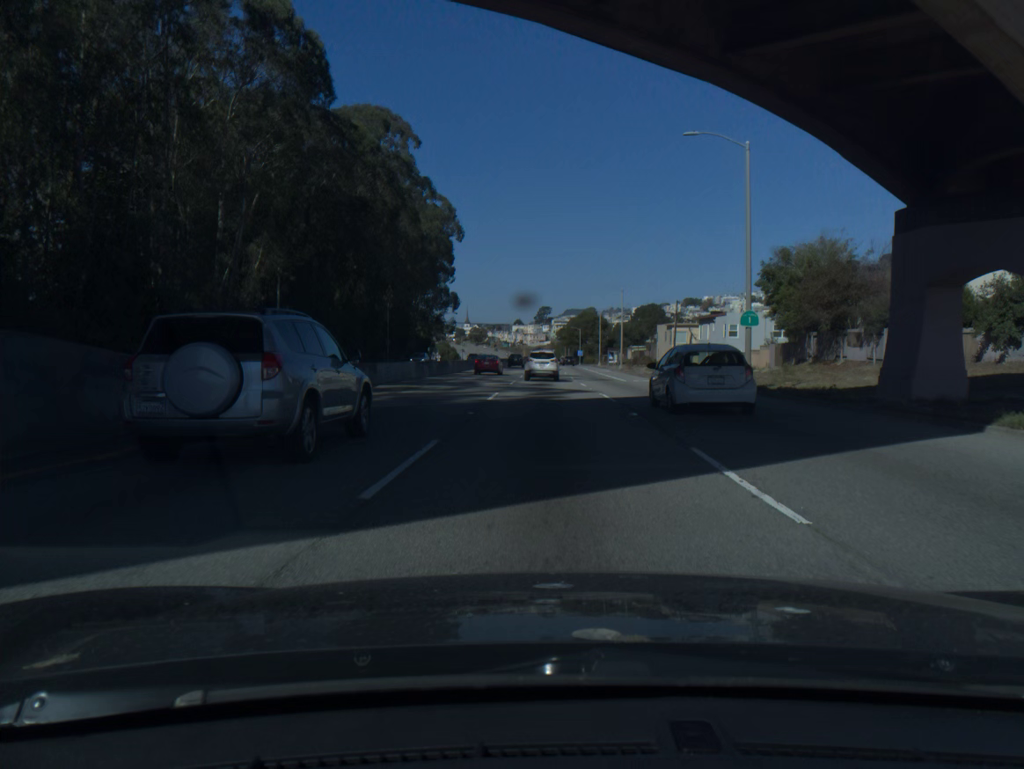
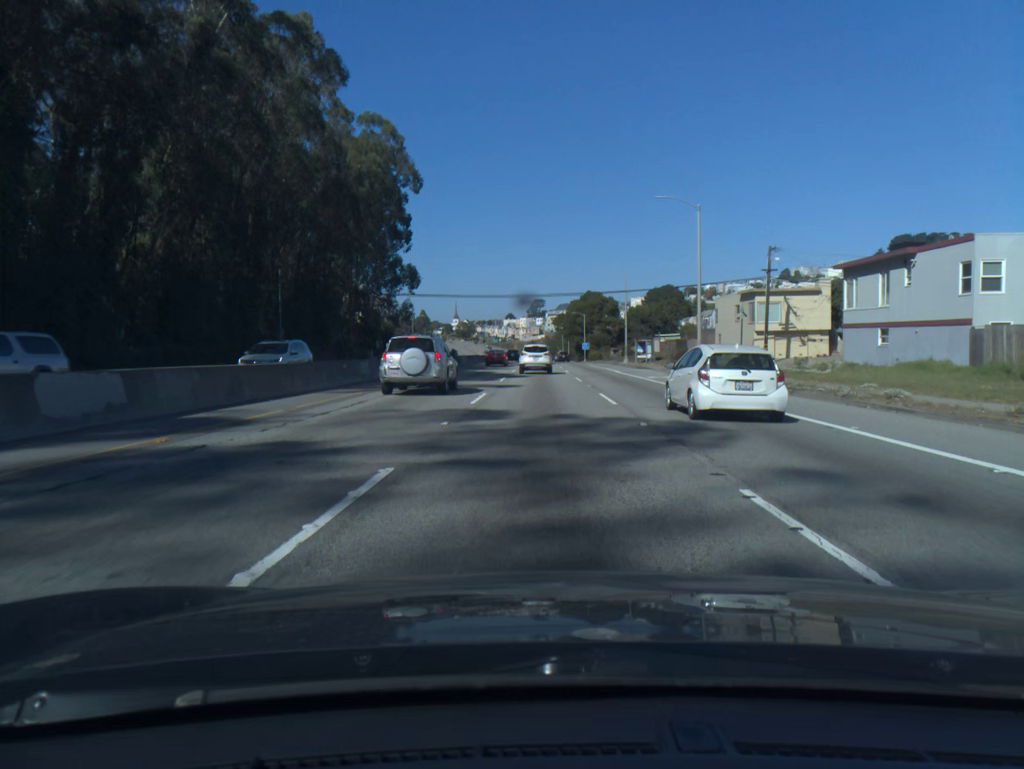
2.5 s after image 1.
(+0.3, +46.9) m; +1°
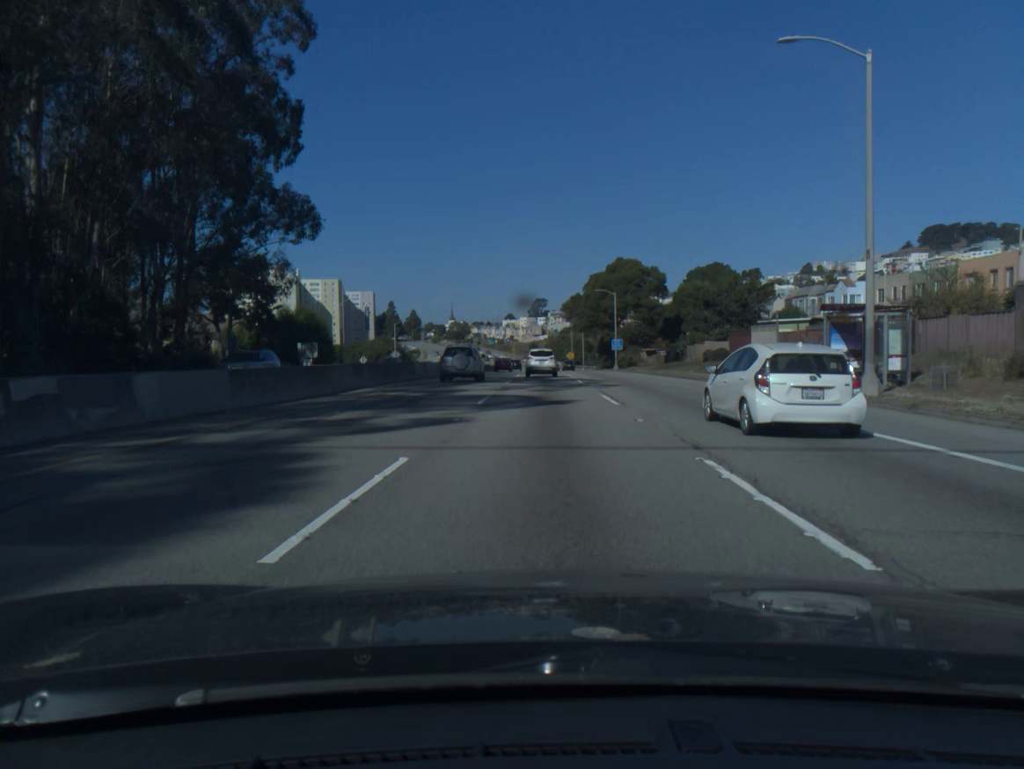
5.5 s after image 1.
(-0.2, +58.3) m; 0°
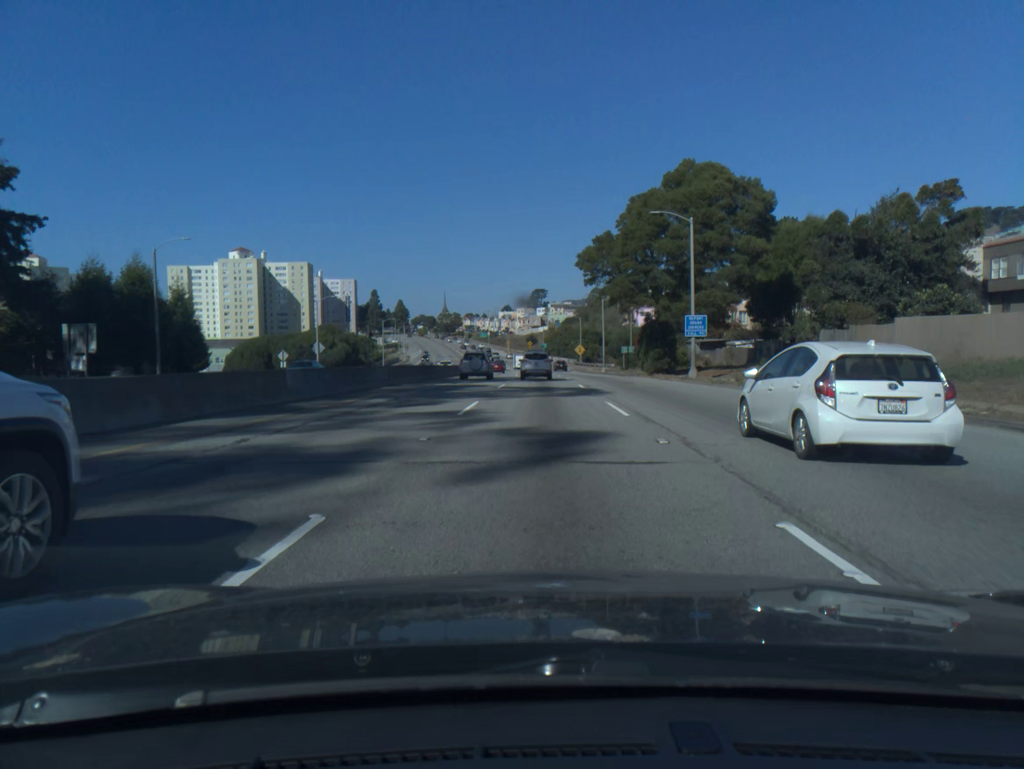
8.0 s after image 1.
(+0.1, +47.5) m; 0°
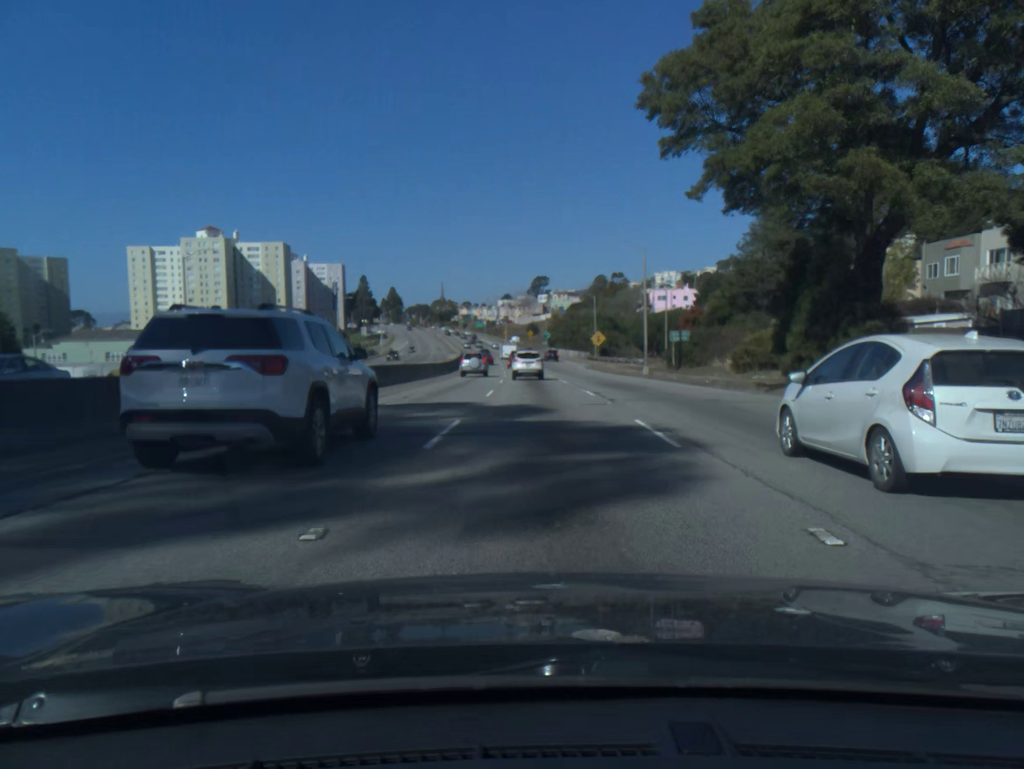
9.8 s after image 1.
(-0.1, +35.4) m; 0°
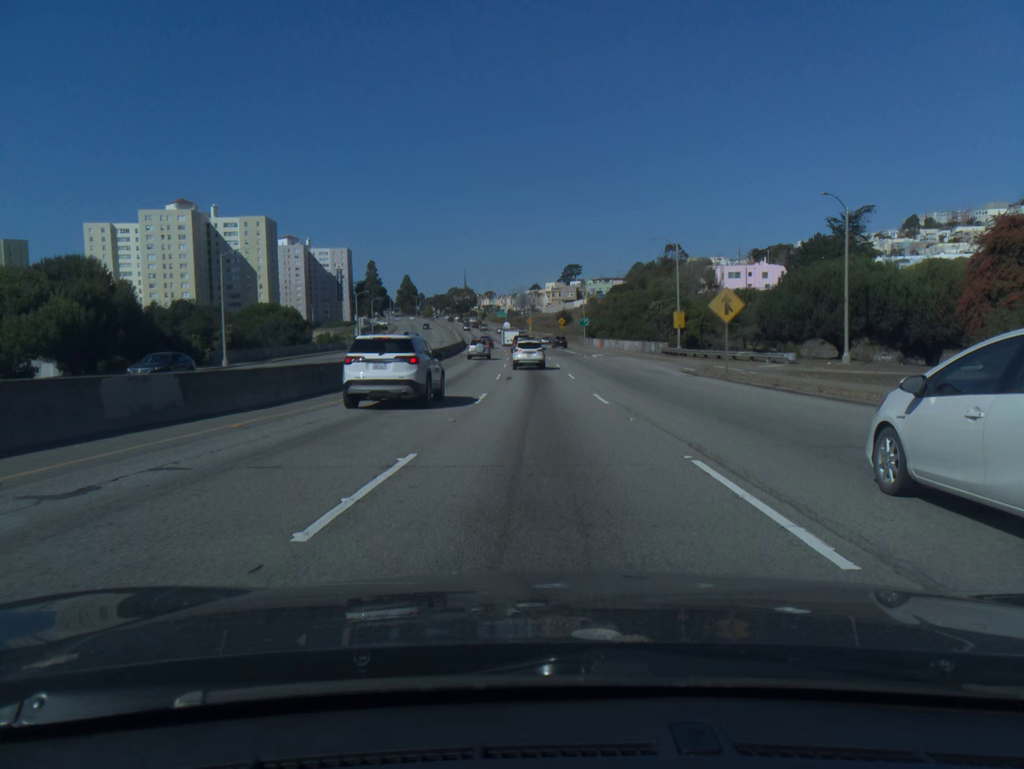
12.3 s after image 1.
(-0.7, +49.7) m; -2°
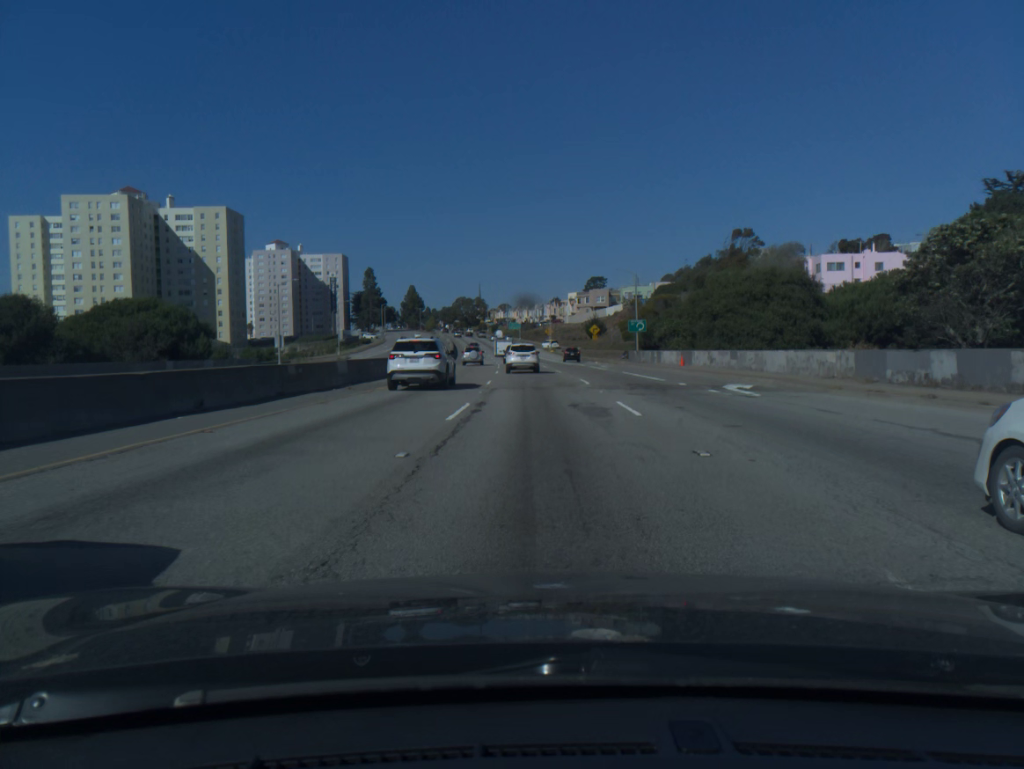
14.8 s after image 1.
(-0.6, +49.4) m; -1°
